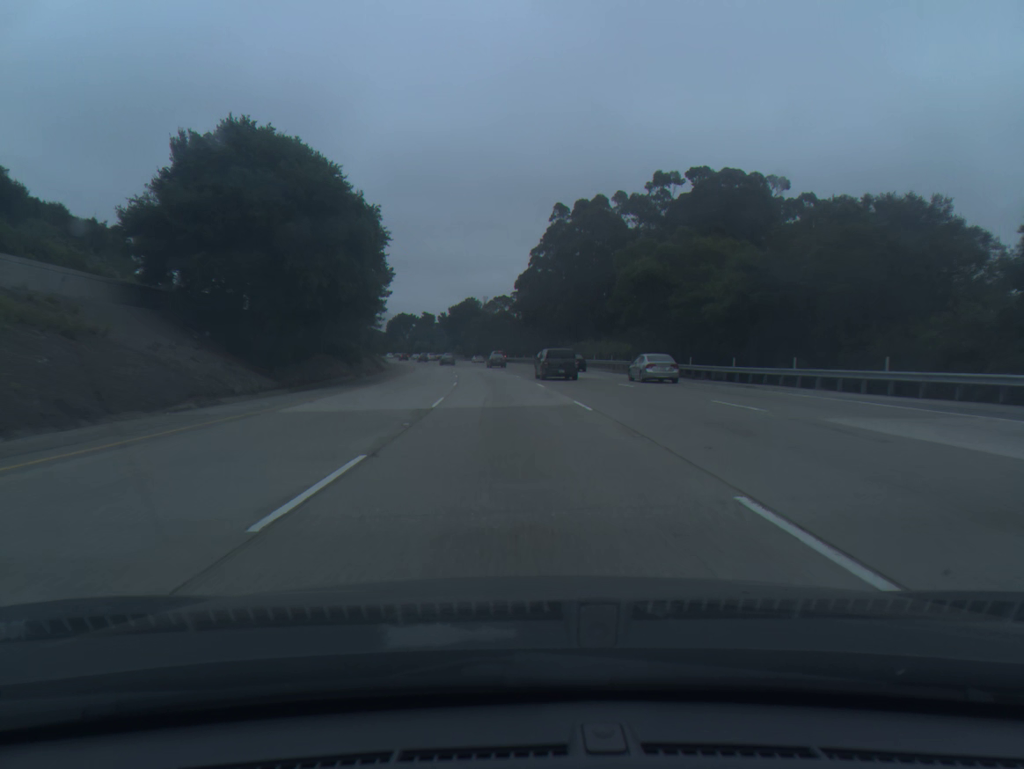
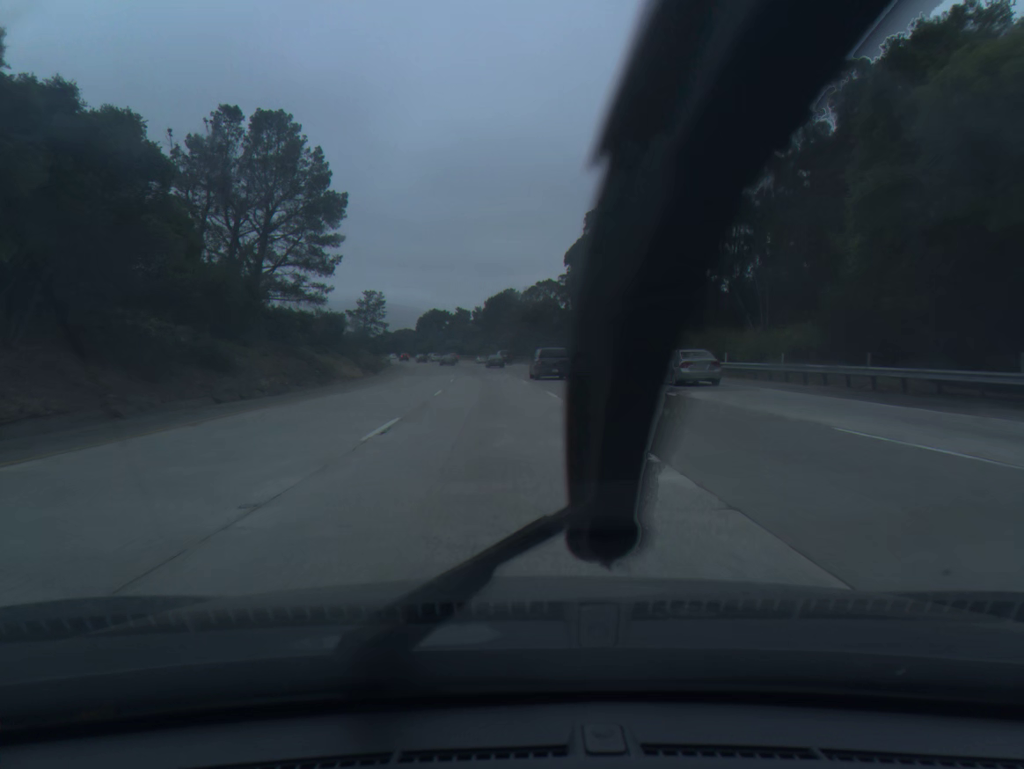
(-0.9, +37.5) m; -3°
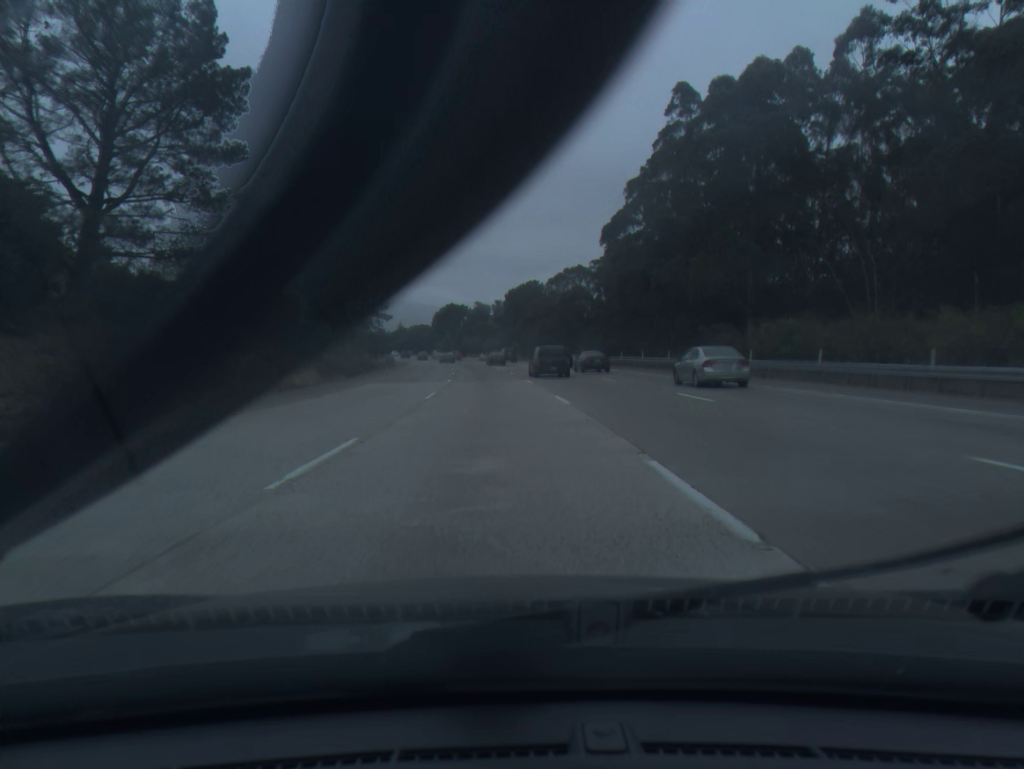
(-0.3, +18.7) m; -2°
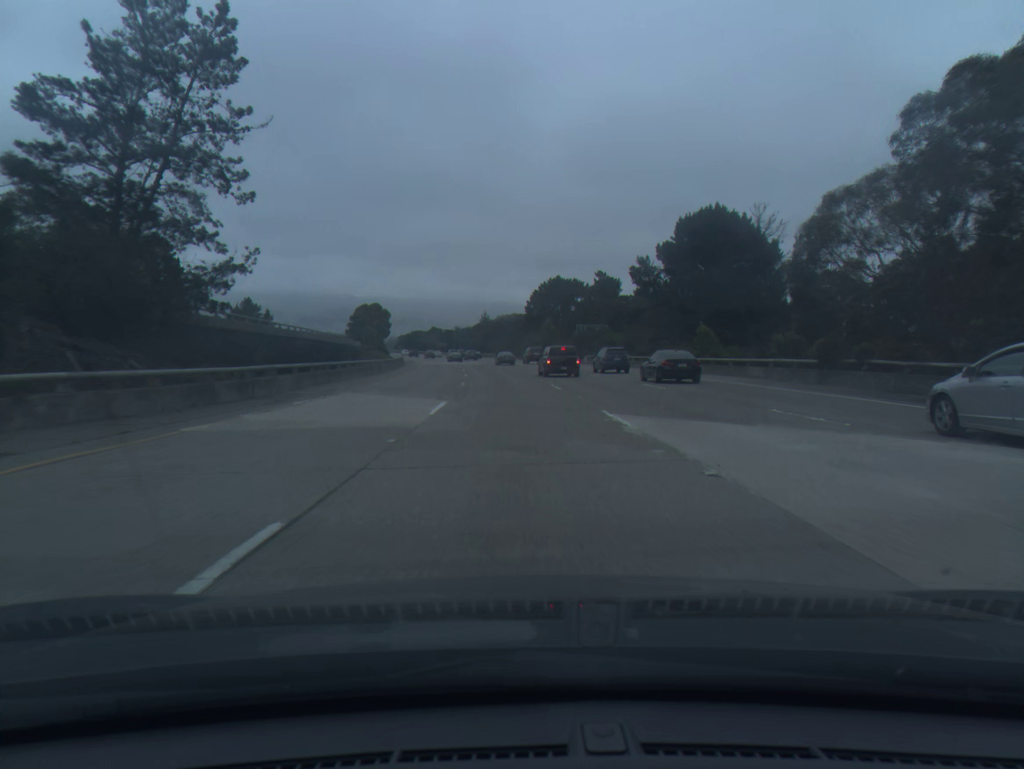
(-6.9, +93.2) m; -8°
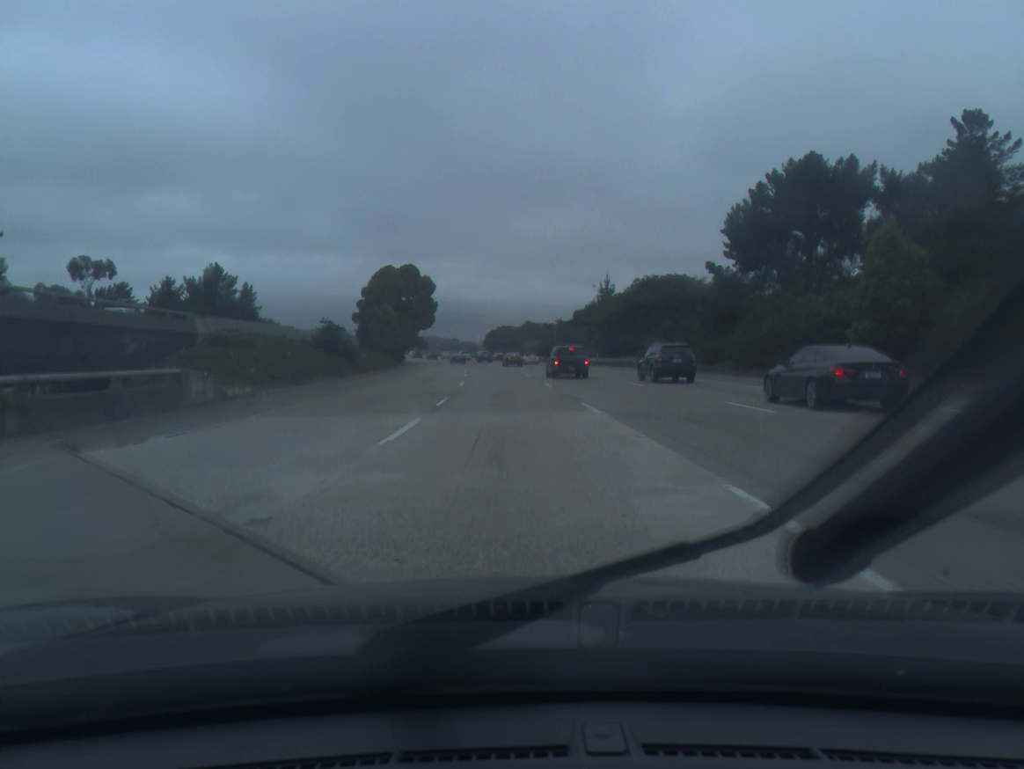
(-5.8, +93.4) m; -8°
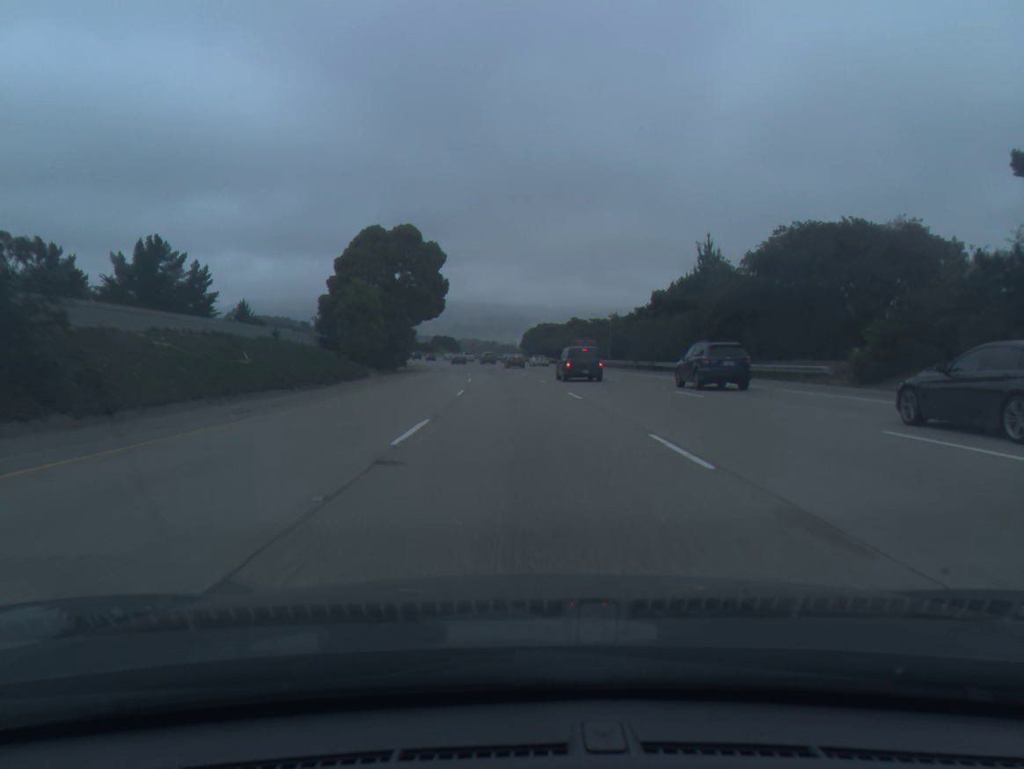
(-1.0, +37.4) m; -3°
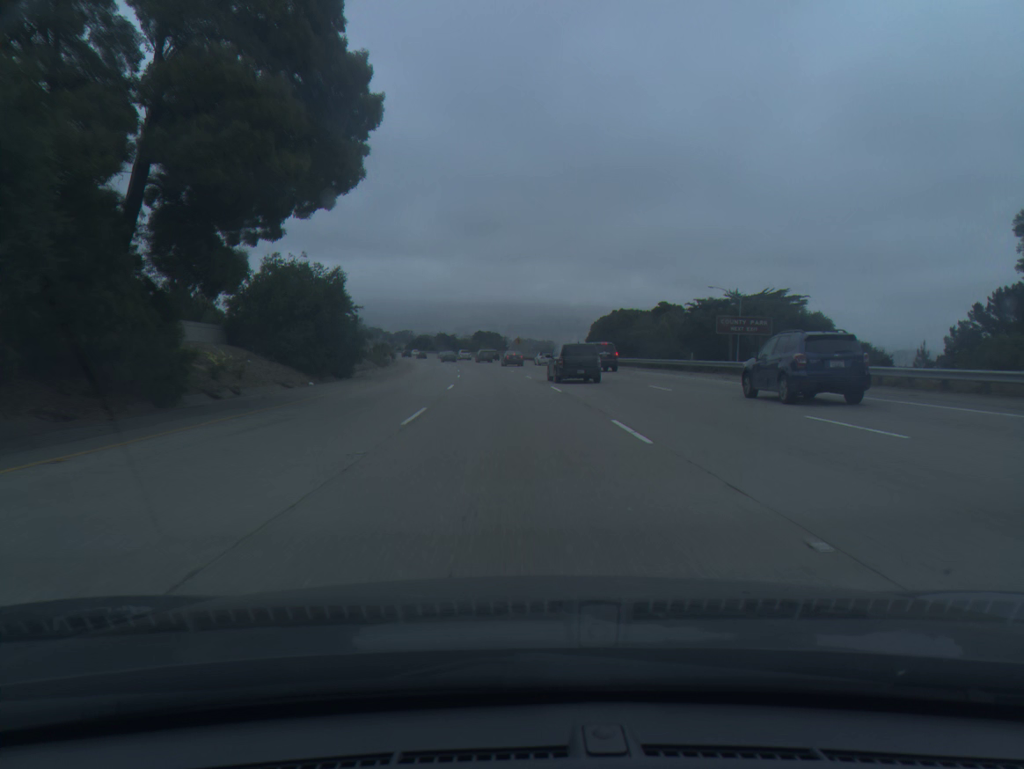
(-1.7, +55.9) m; -4°
